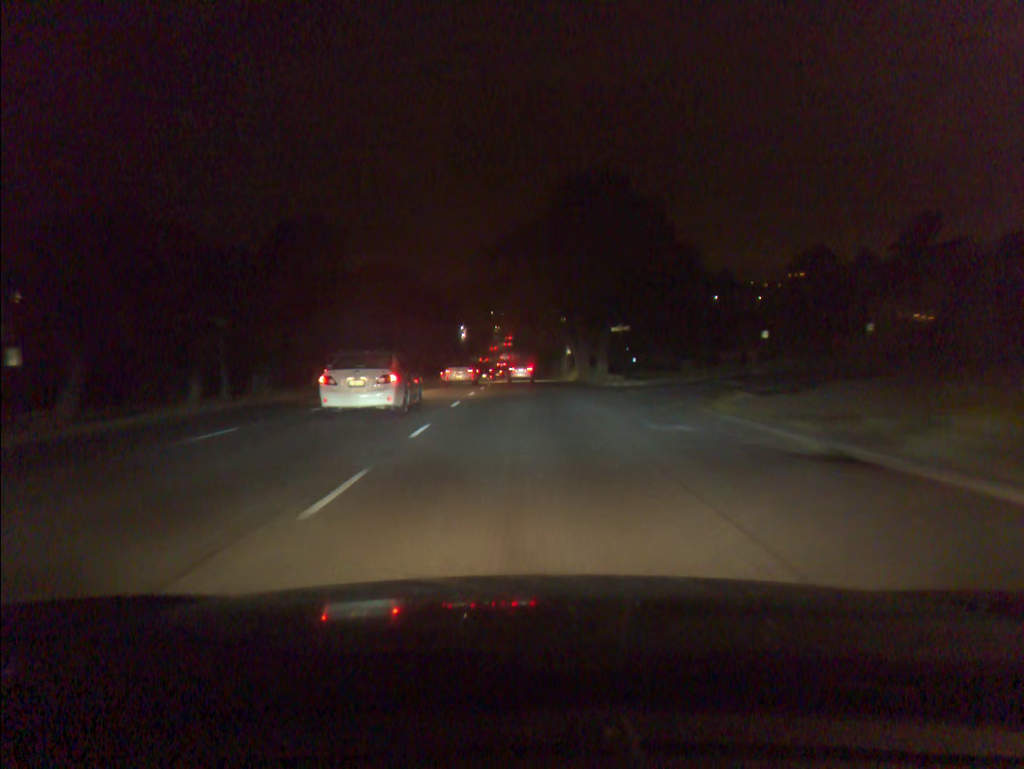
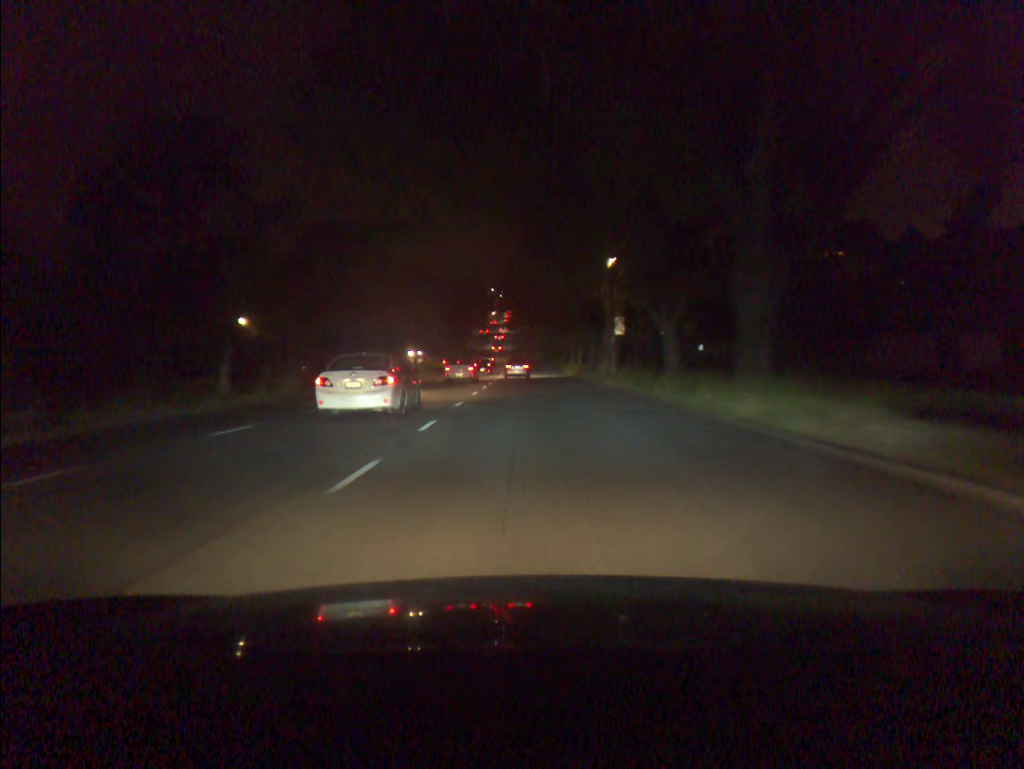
(-0.1, +41.9) m; 0°
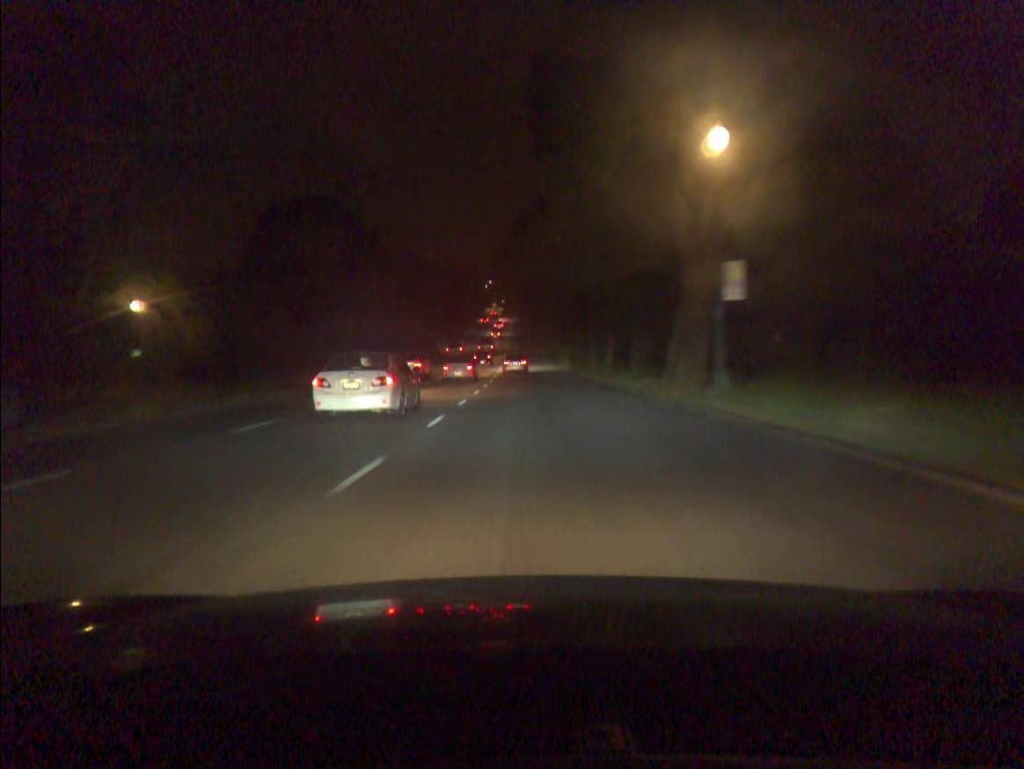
(0.0, +21.2) m; 0°
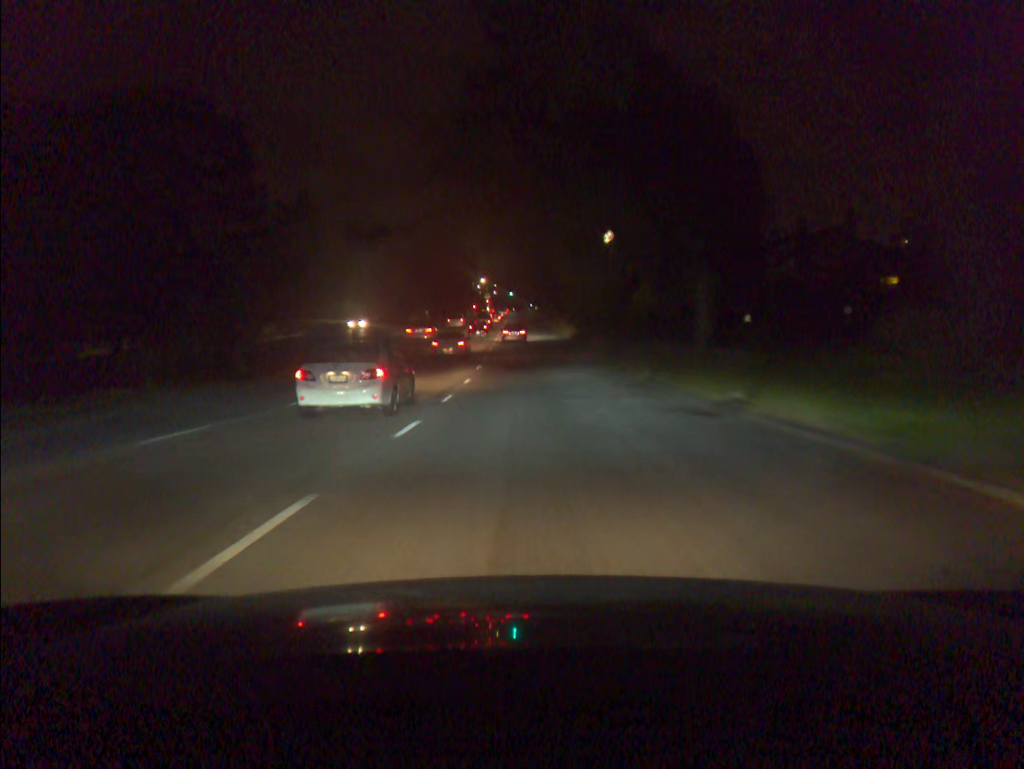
(+0.2, +53.7) m; 0°
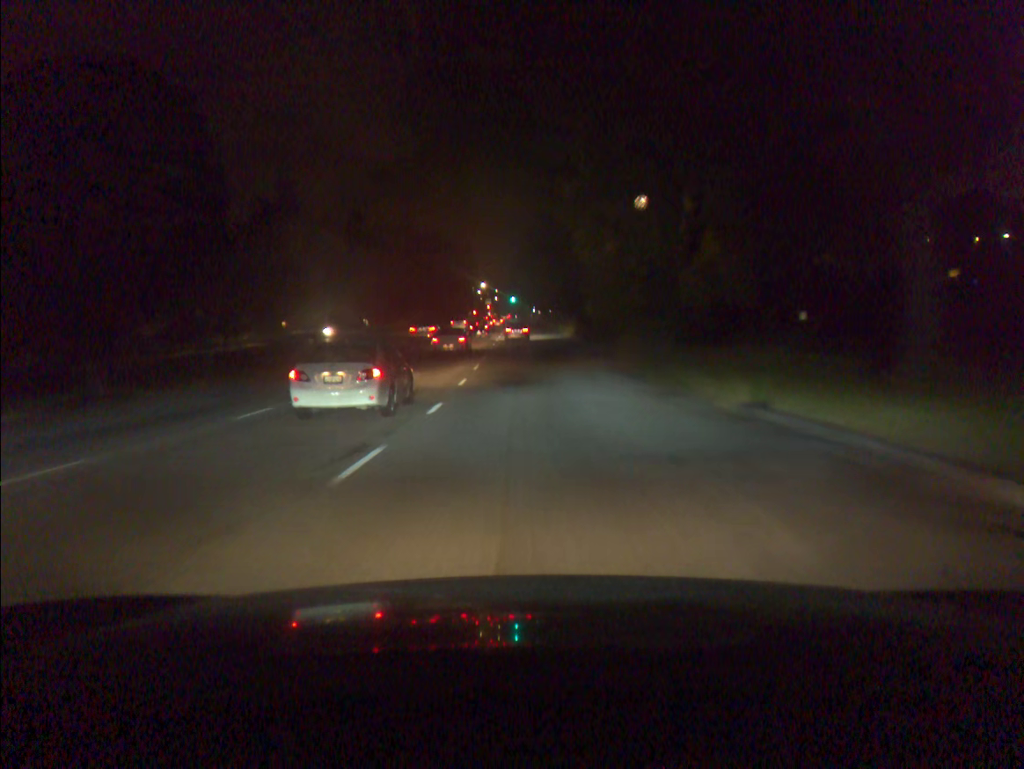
(0.0, +10.8) m; 0°
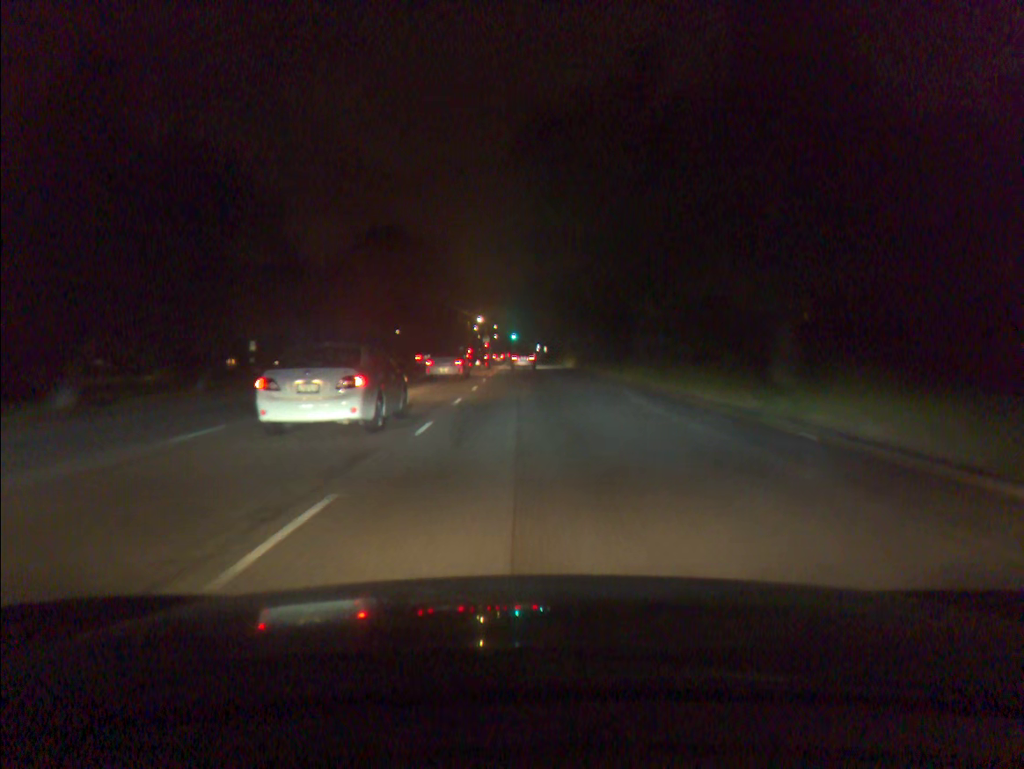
(-0.1, +32.0) m; 0°
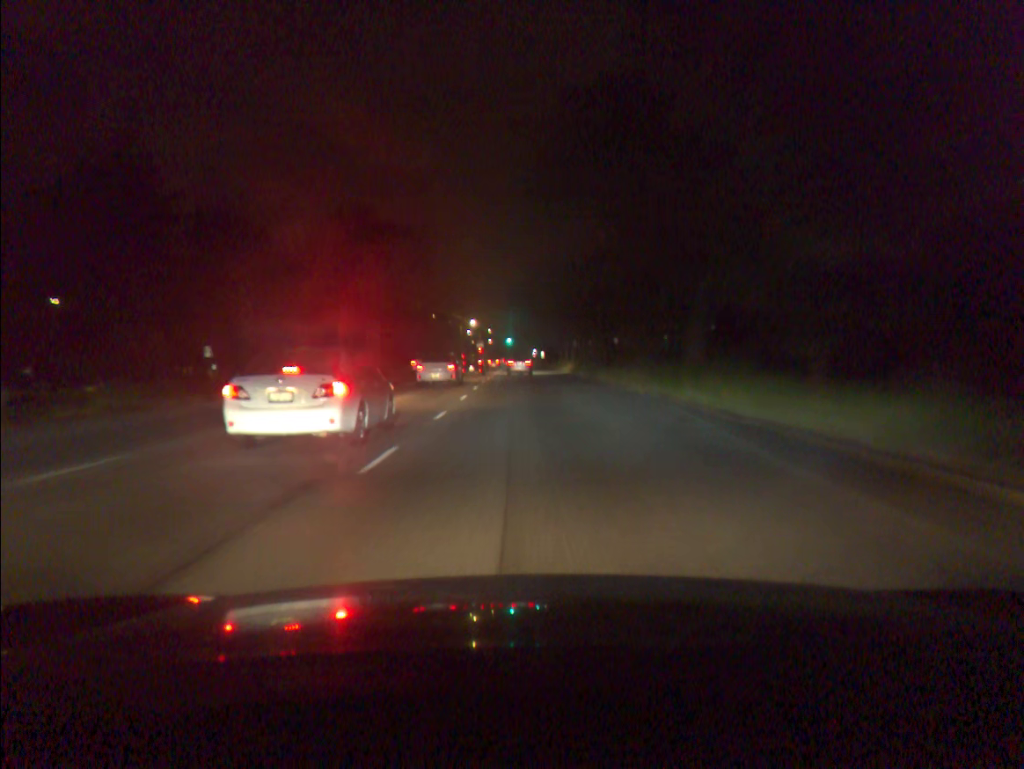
(0.0, +10.5) m; 0°
